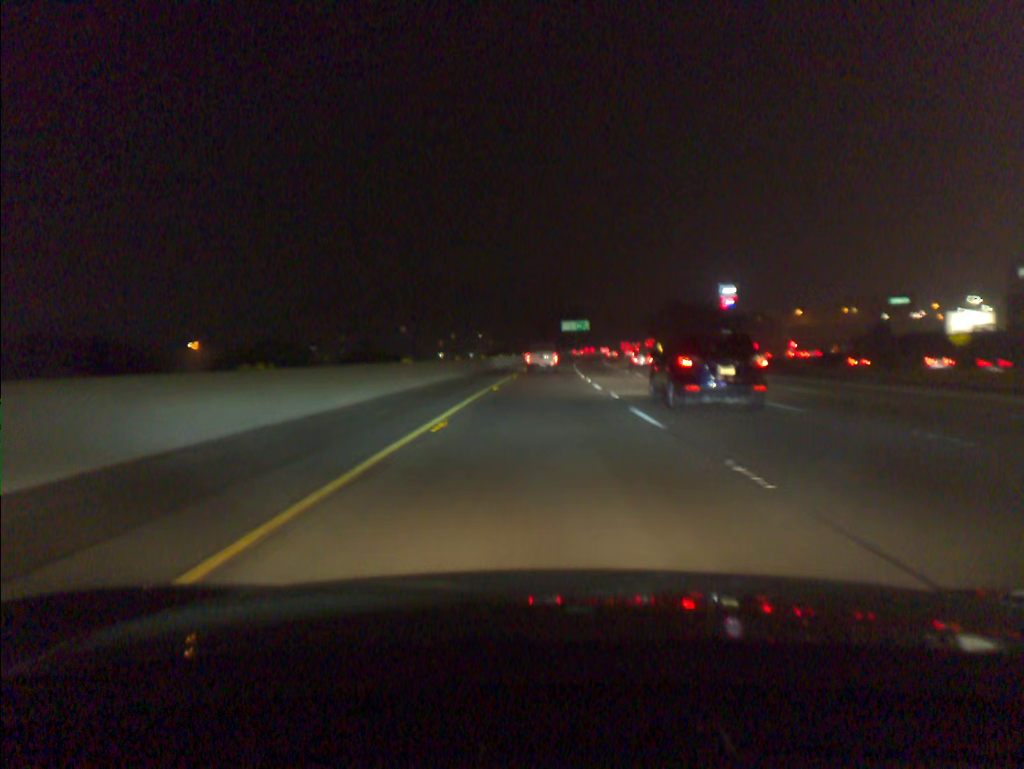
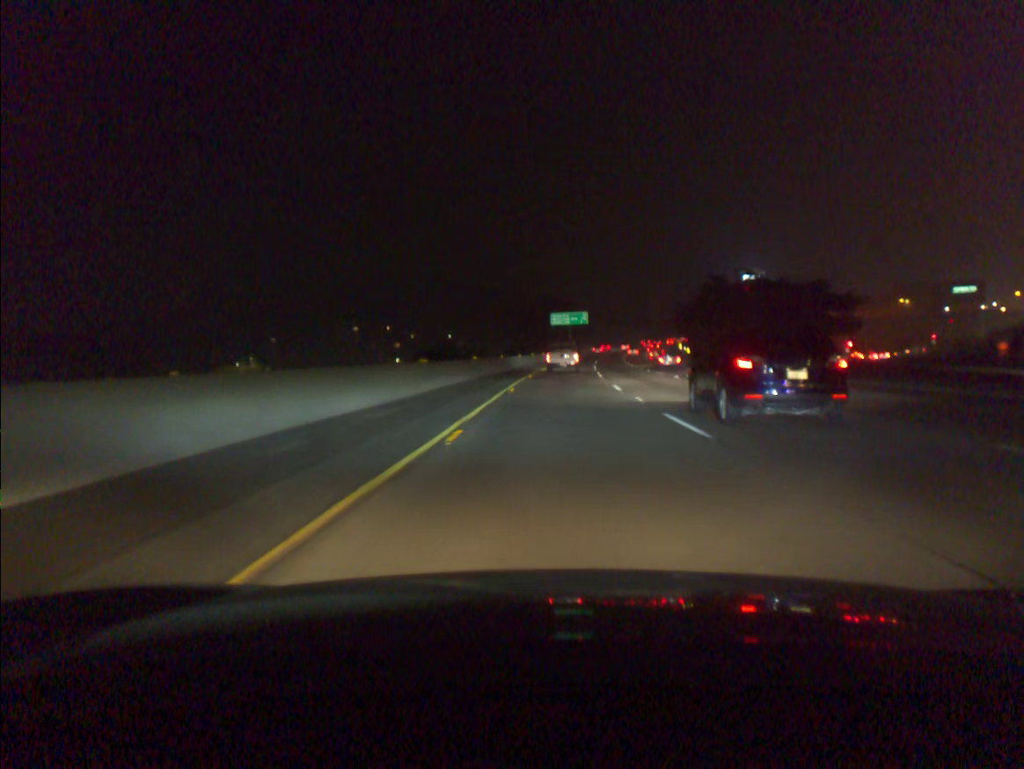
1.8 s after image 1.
(+0.5, +60.0) m; +1°
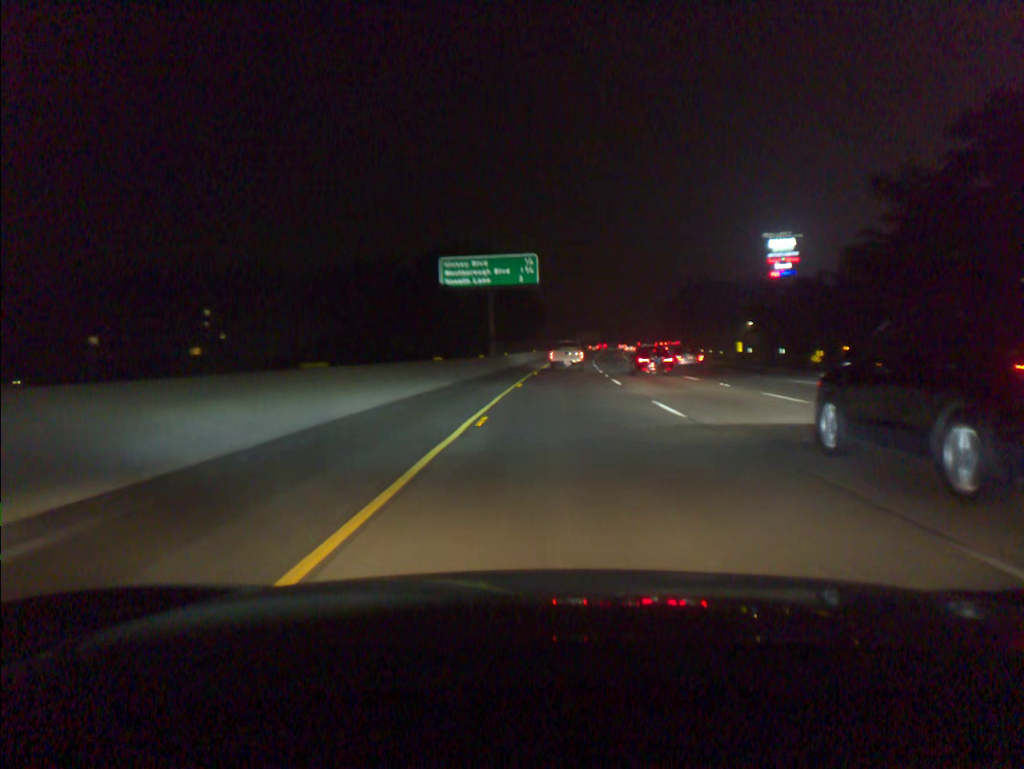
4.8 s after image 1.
(+4.5, +99.5) m; +5°
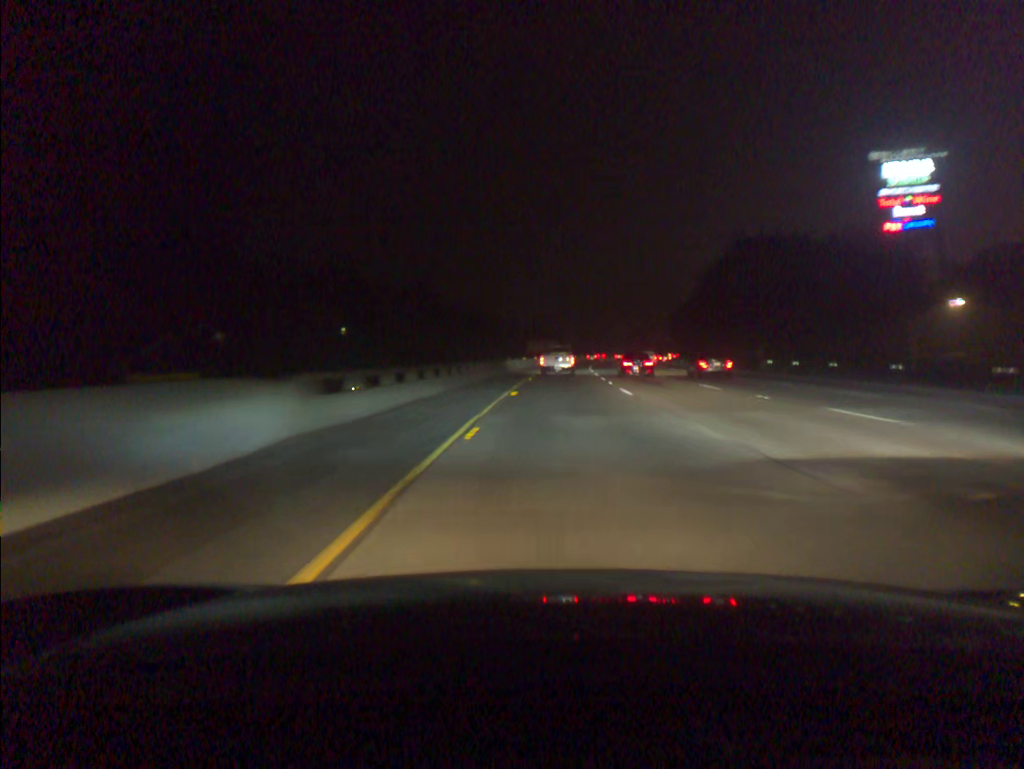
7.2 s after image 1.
(+2.7, +78.4) m; +4°
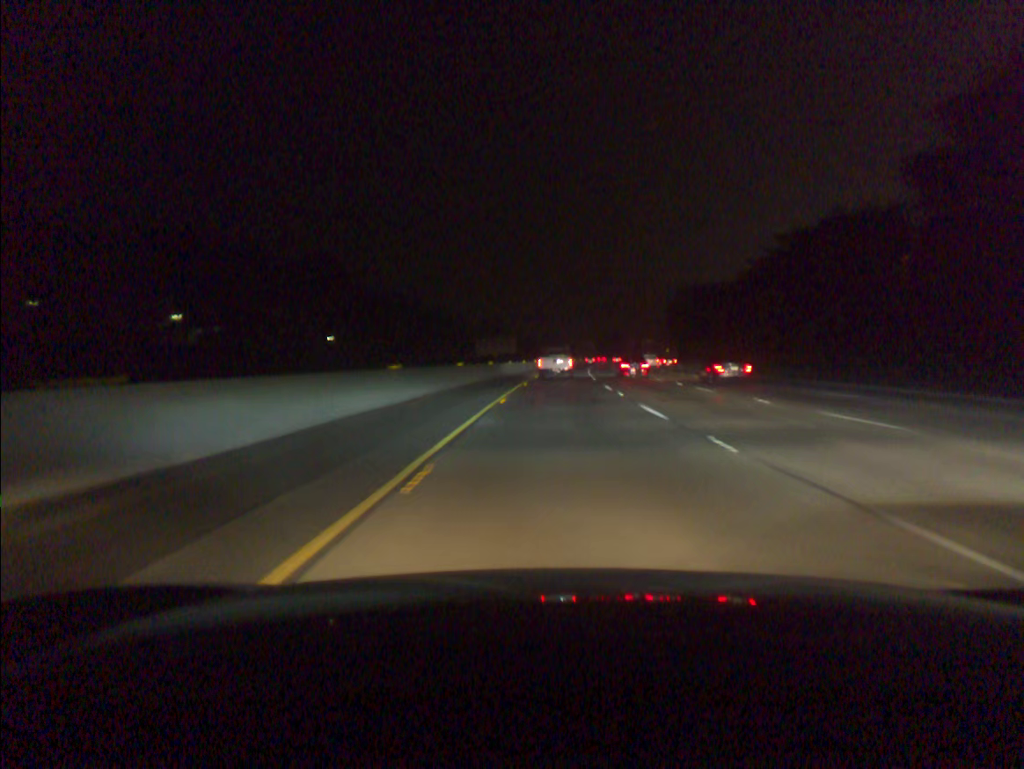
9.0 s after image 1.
(+1.3, +58.5) m; +3°
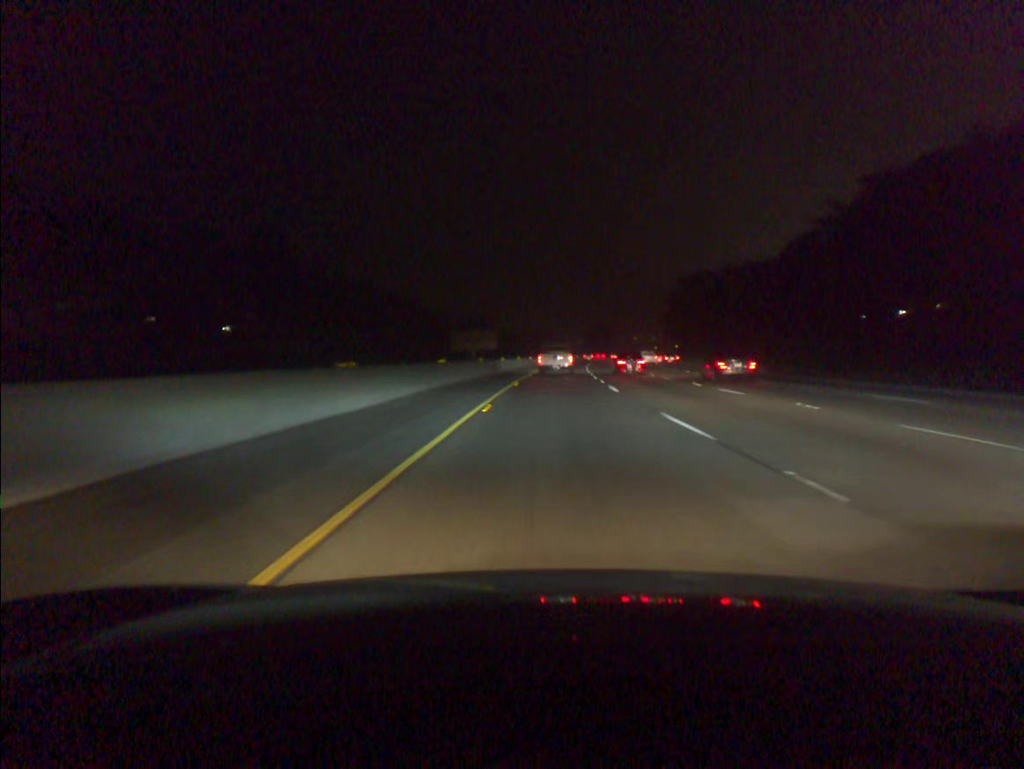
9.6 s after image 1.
(+0.2, +19.5) m; +1°
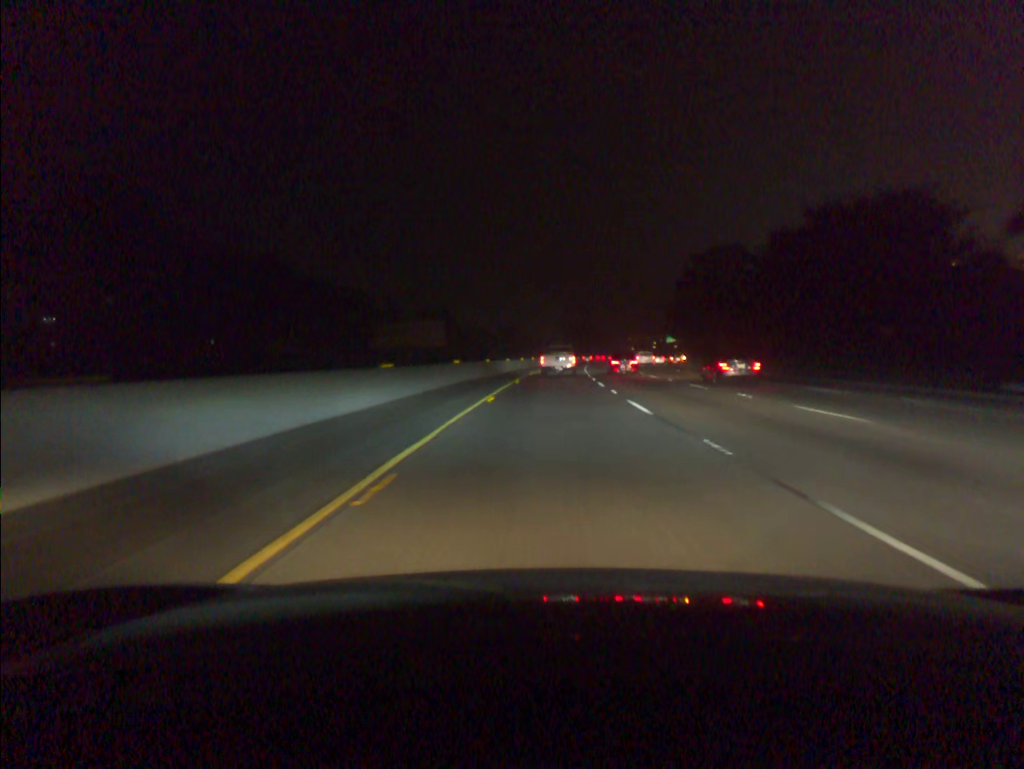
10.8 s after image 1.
(+0.6, +39.0) m; +2°
